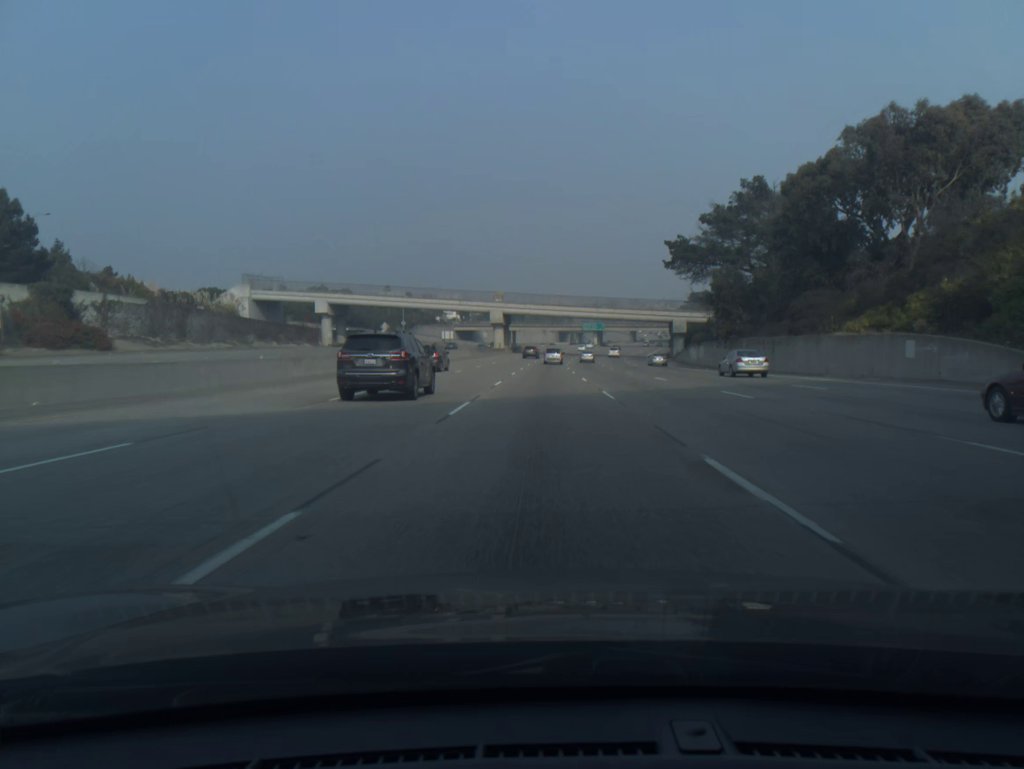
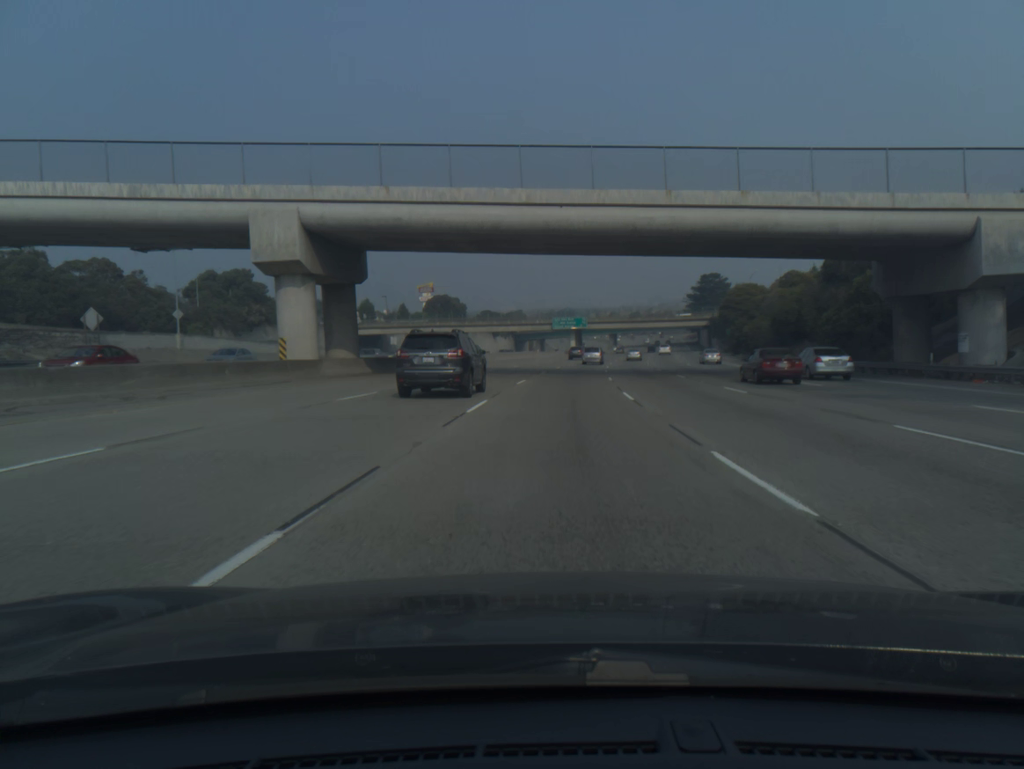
(+1.6, +99.6) m; +3°
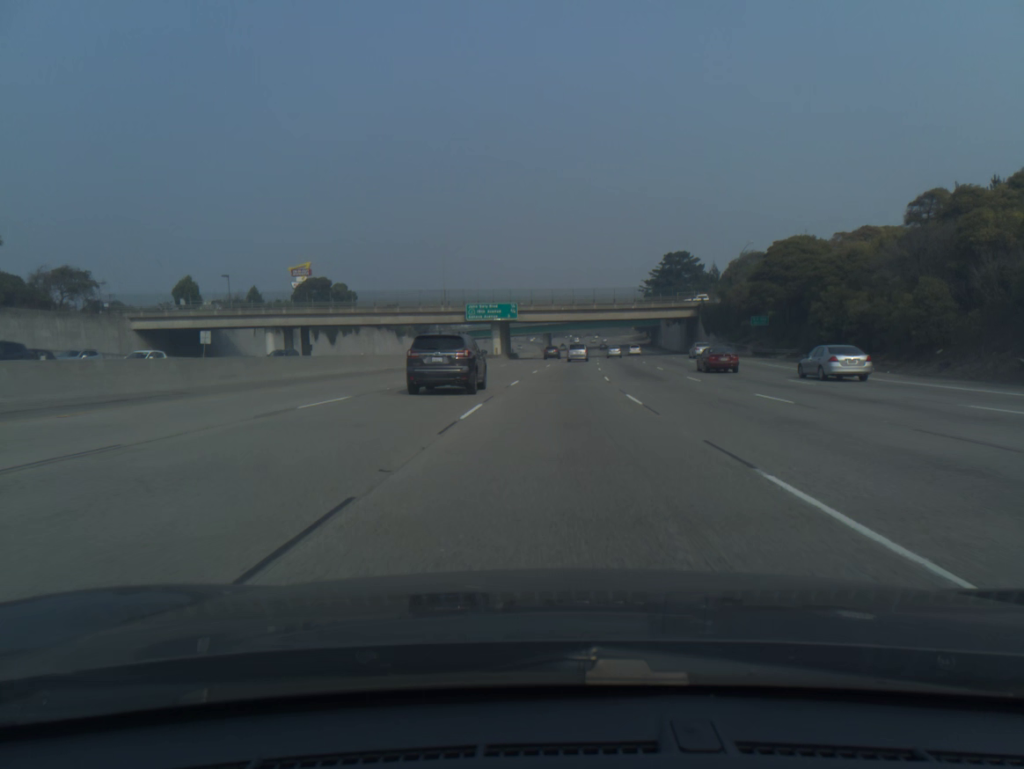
(+2.6, +59.2) m; +5°
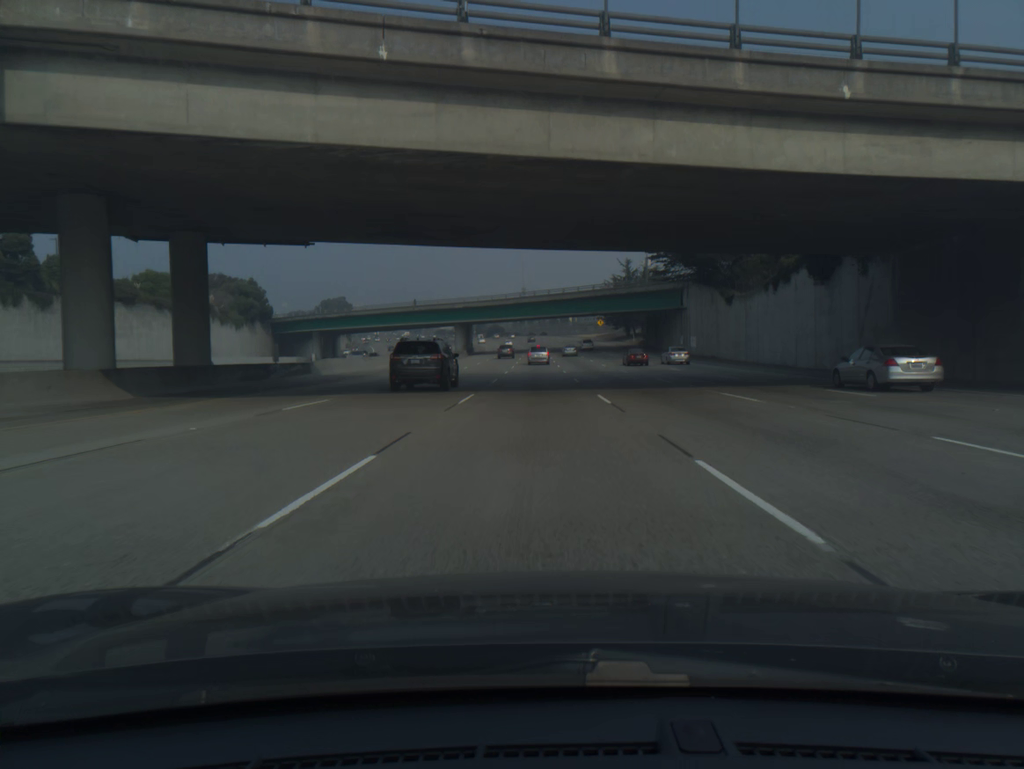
(+5.3, +98.0) m; +4°
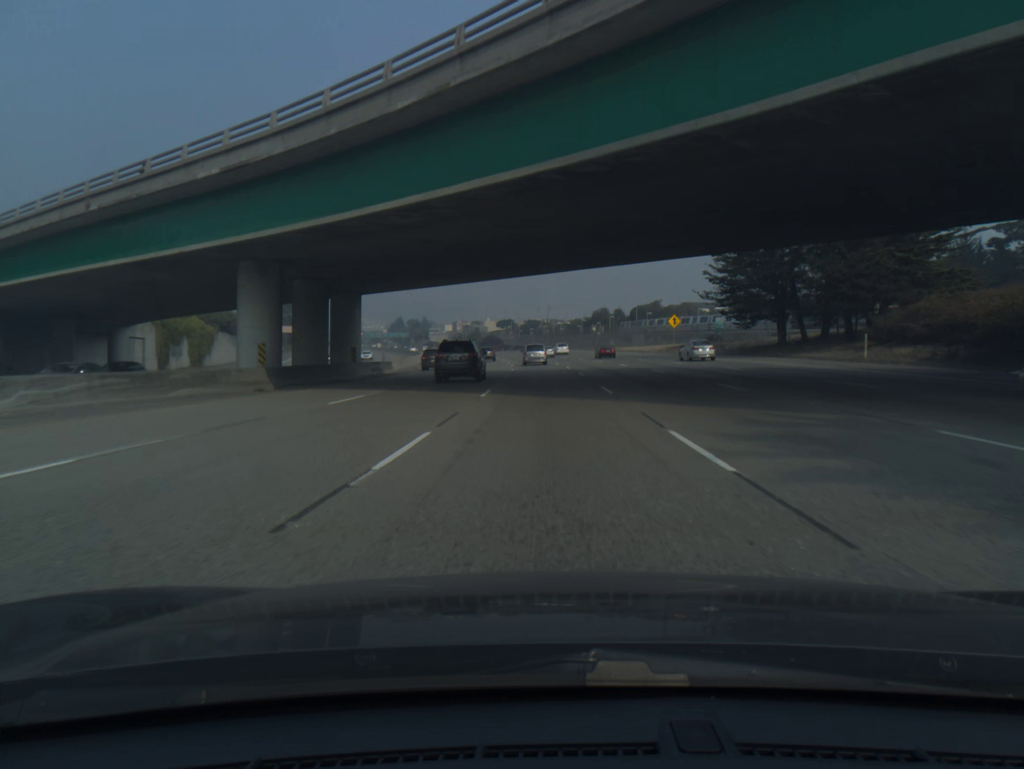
(-0.8, +97.2) m; -1°
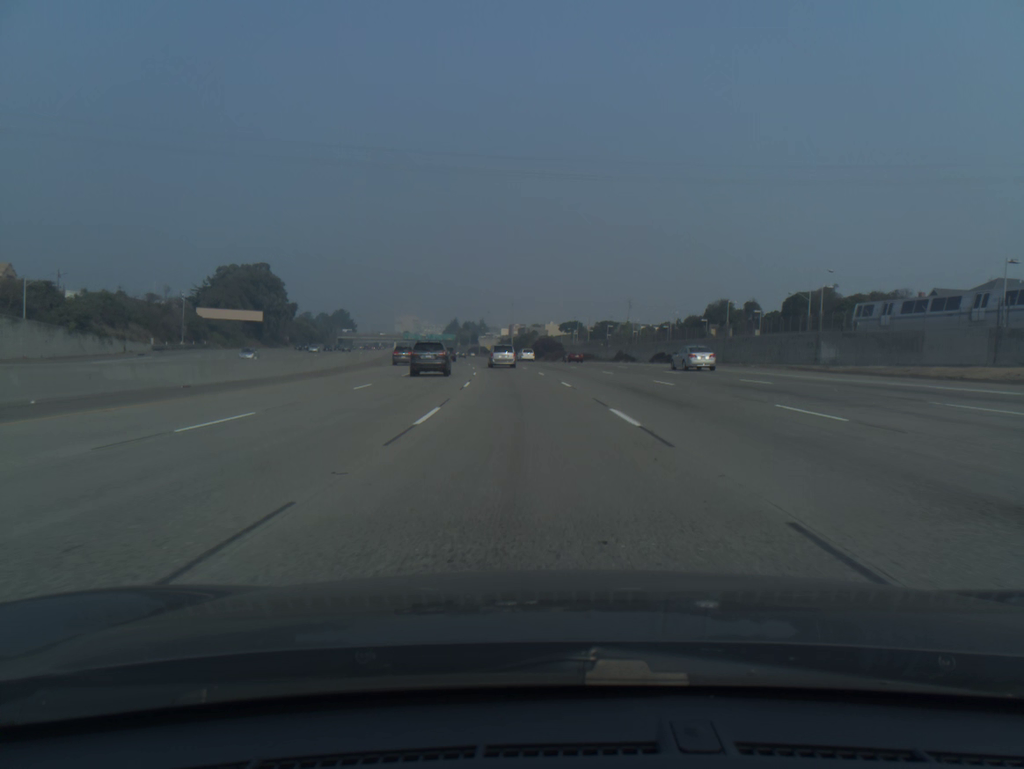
(-2.3, +93.8) m; -5°
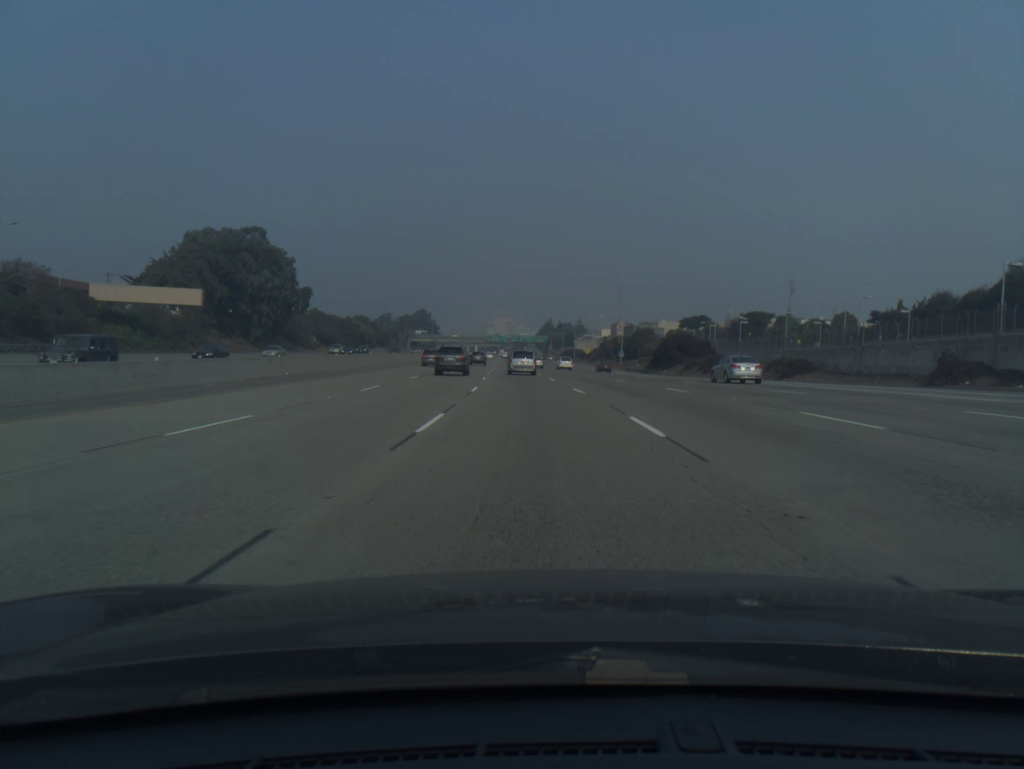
(-4.8, +72.3) m; -7°
